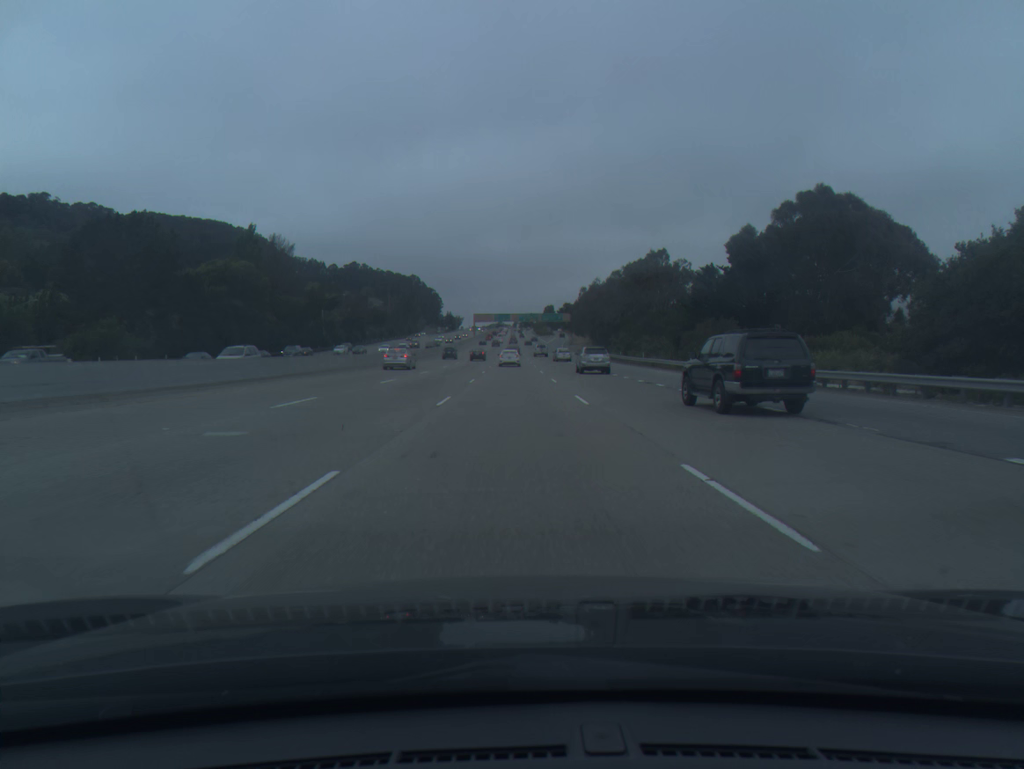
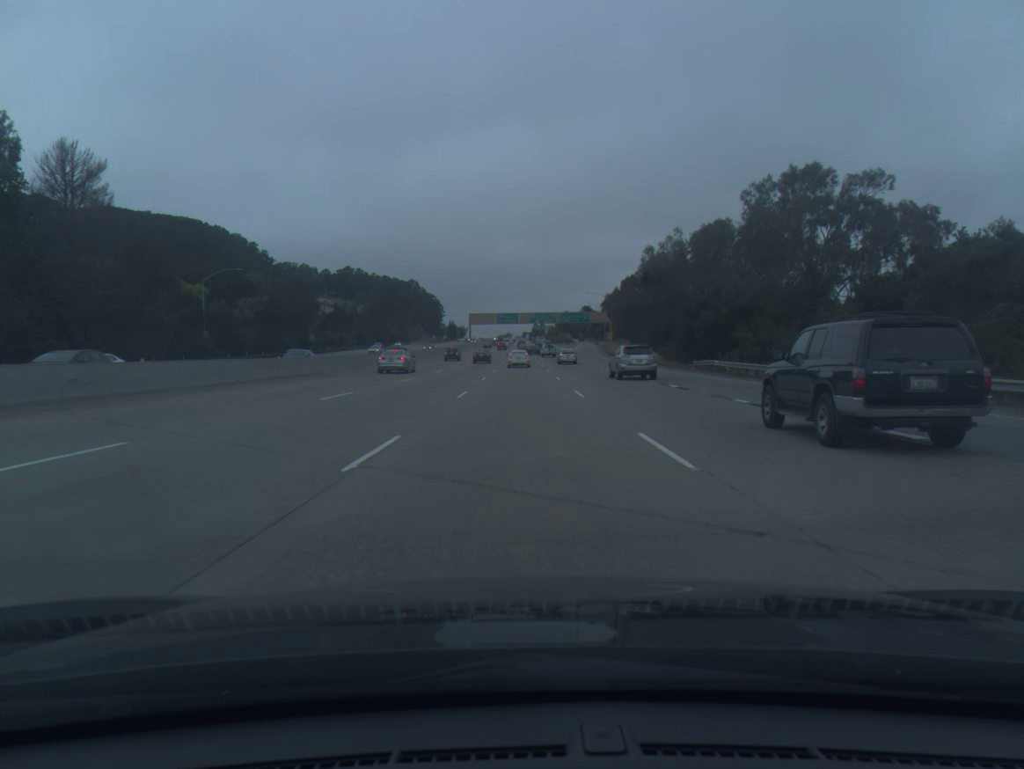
(-0.5, +69.4) m; -1°
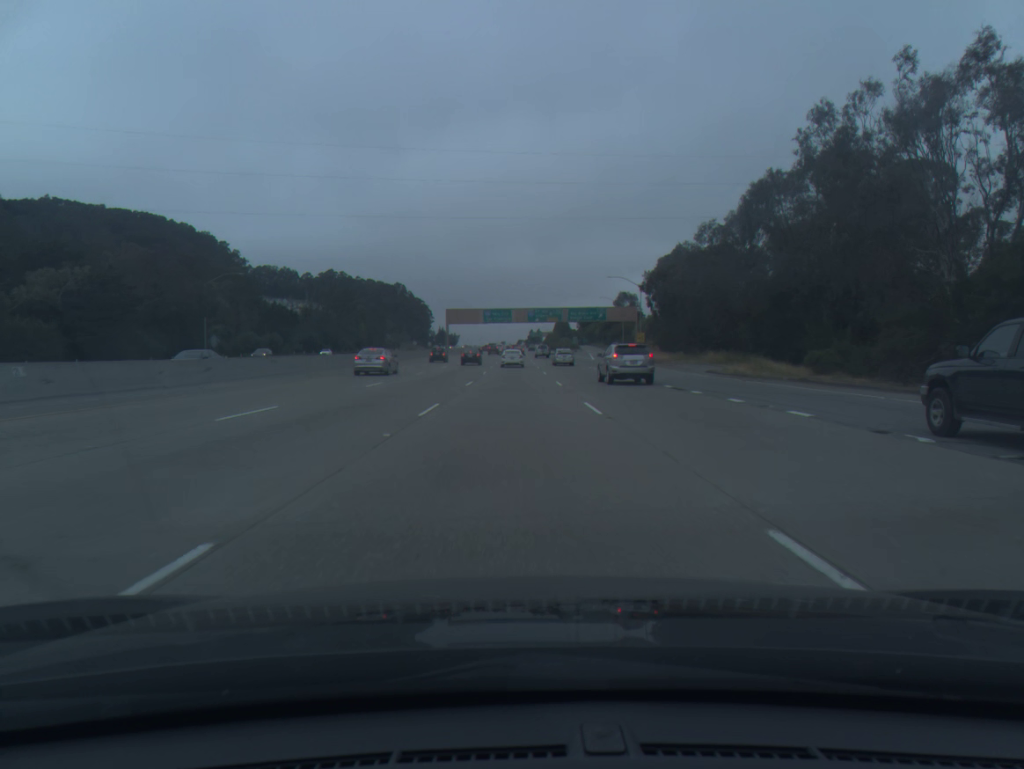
(+0.3, +50.6) m; 0°
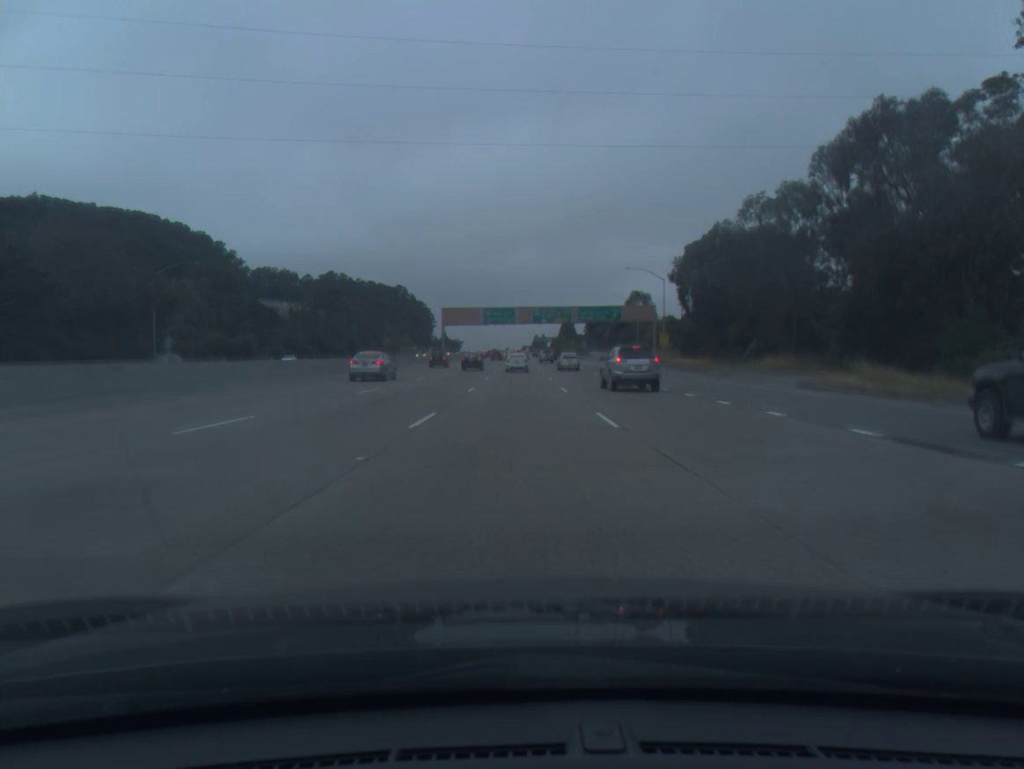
(0.0, +16.5) m; 0°
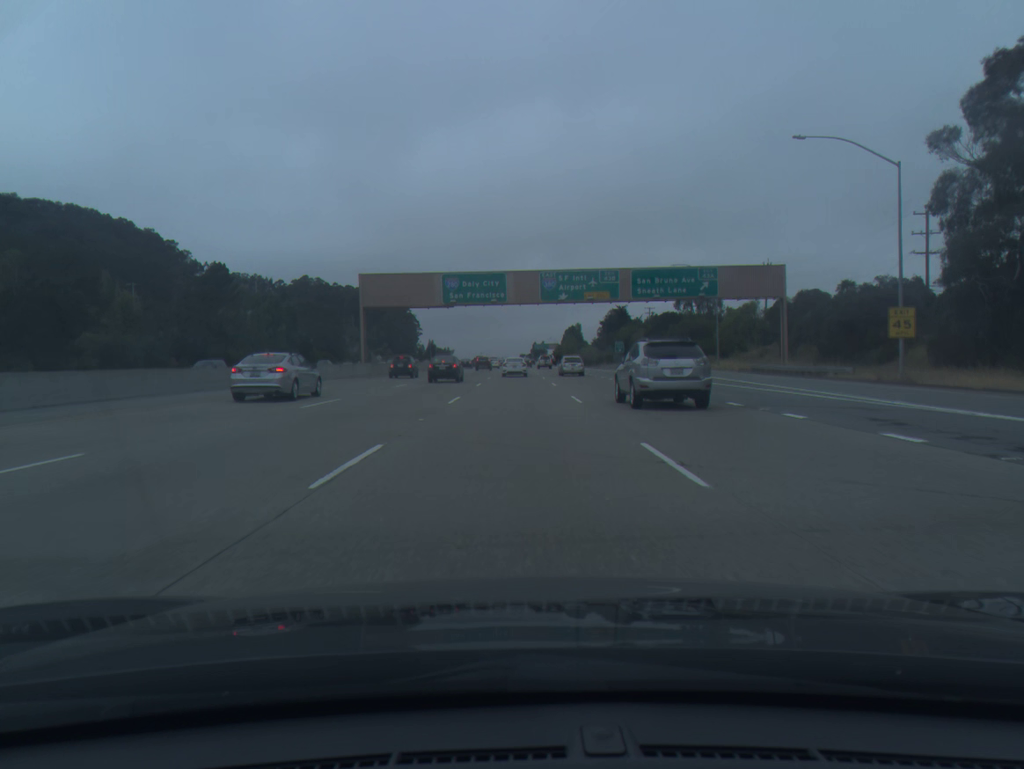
(+0.1, +65.0) m; 0°
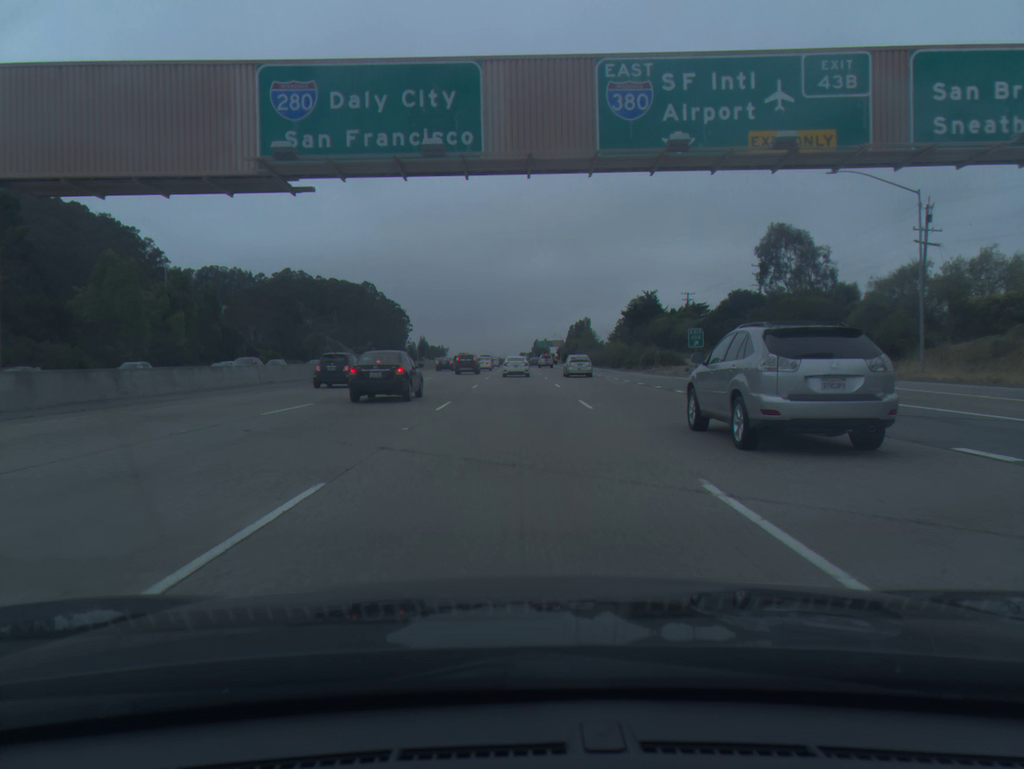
(-0.2, +47.4) m; 0°
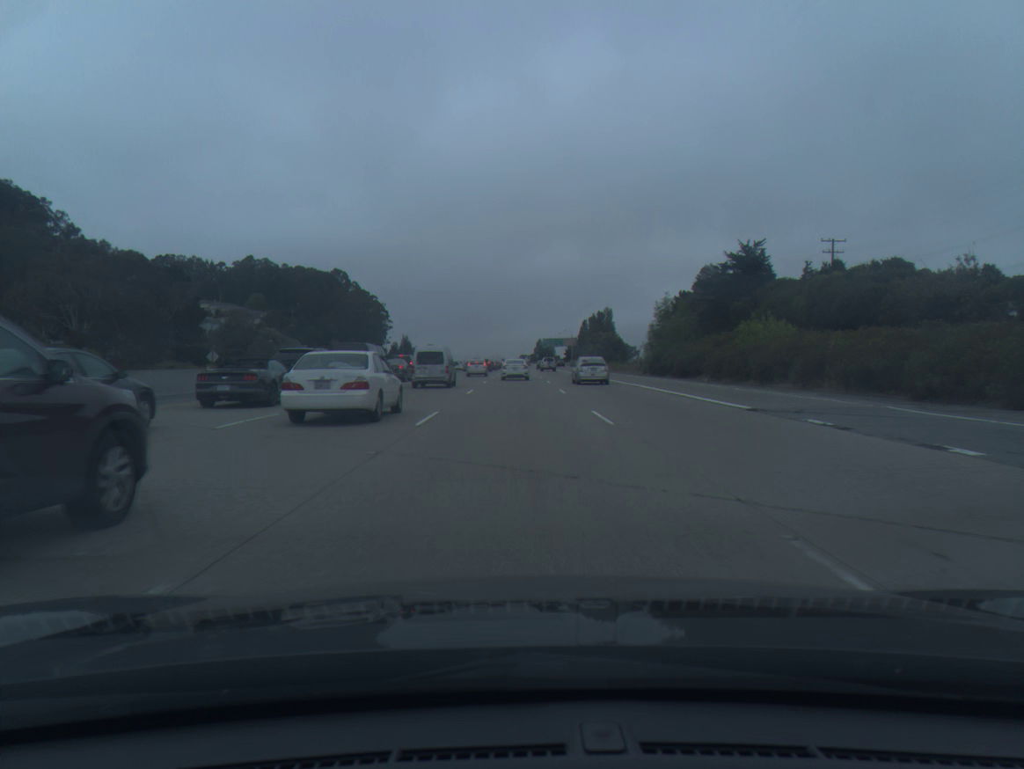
(-0.2, +76.3) m; 0°
